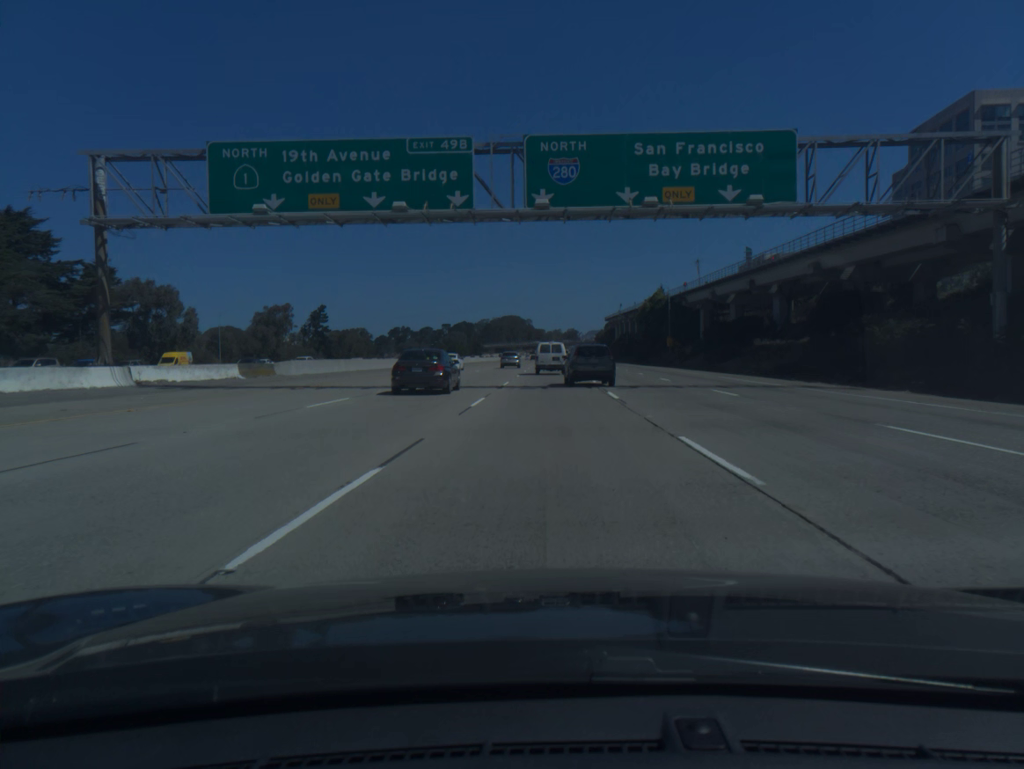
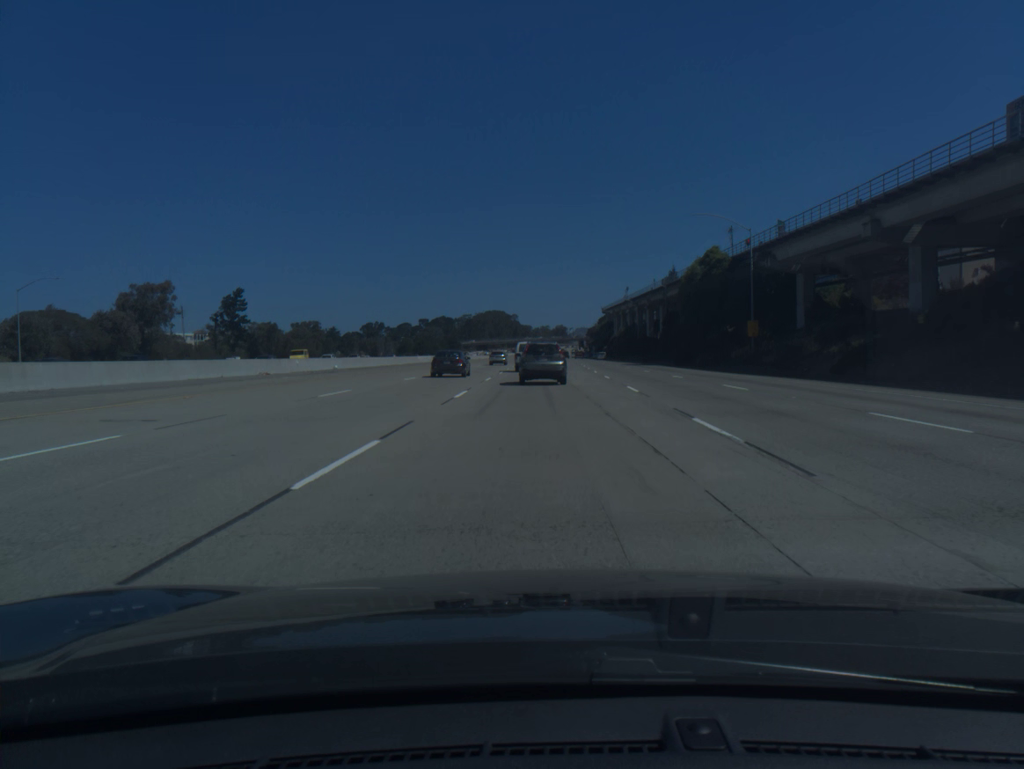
(+0.5, +54.5) m; +1°
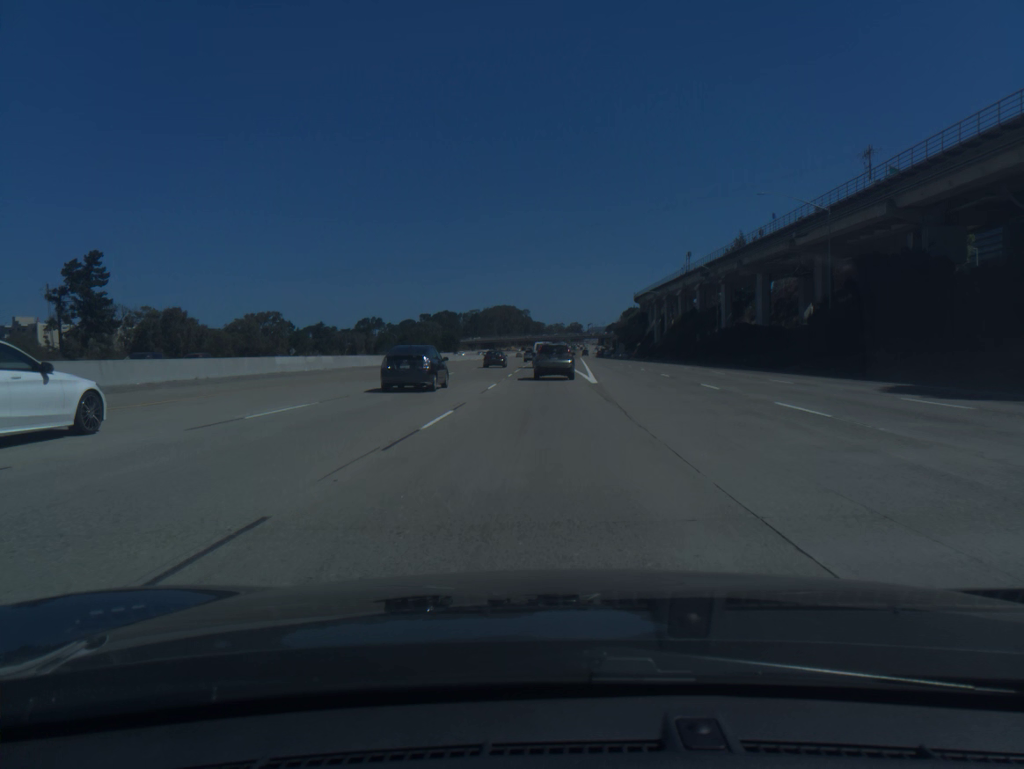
(-1.0, +65.8) m; -1°
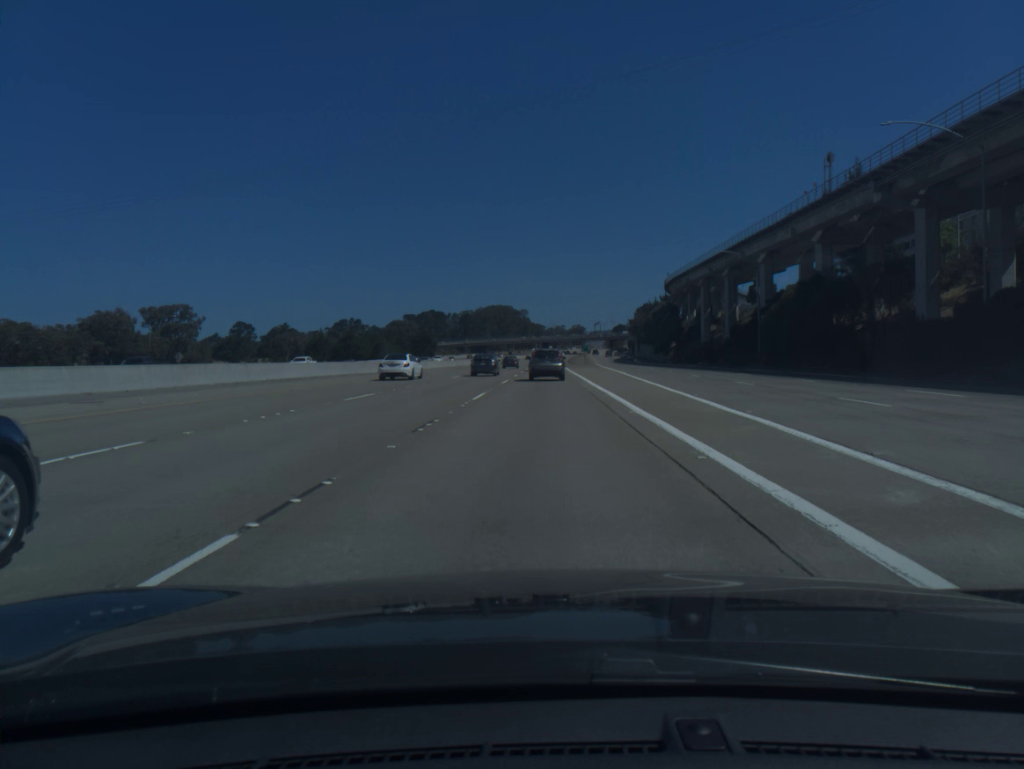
(+0.2, +65.5) m; 0°
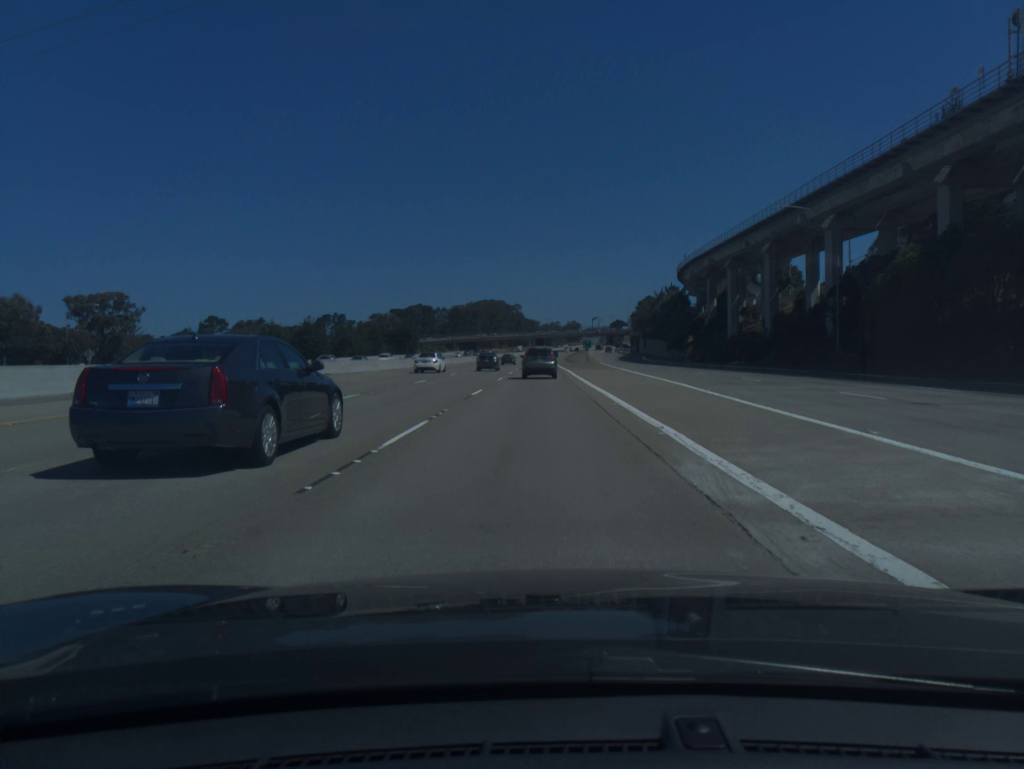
(+0.1, +26.4) m; 0°
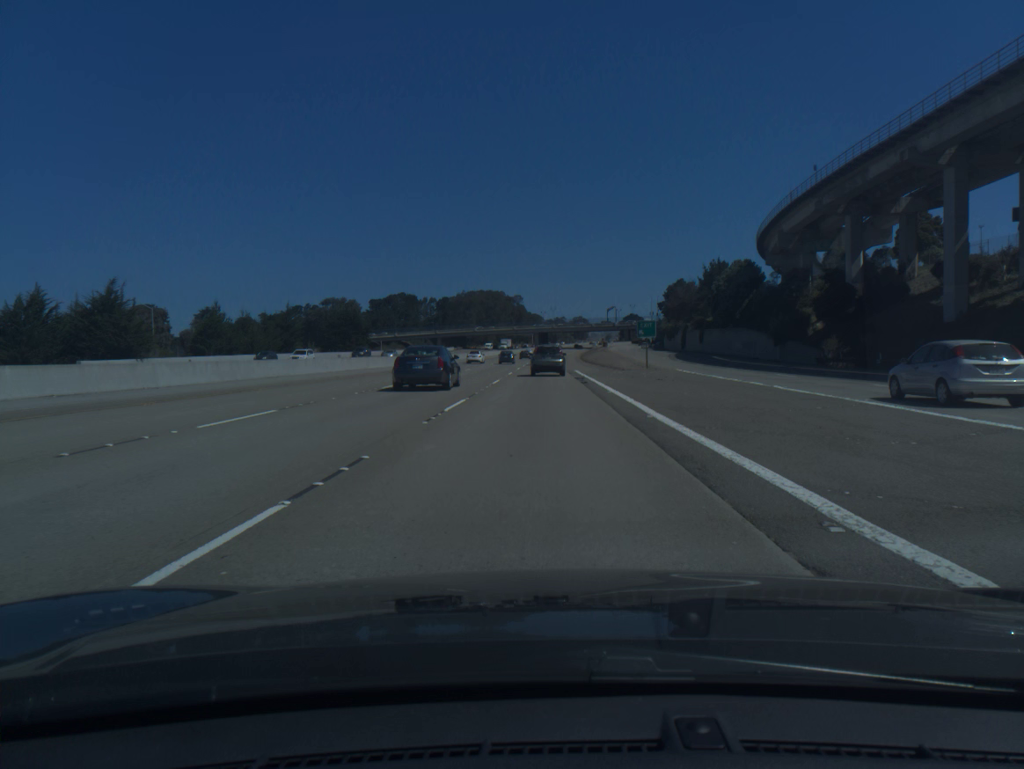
(-0.4, +66.2) m; 0°
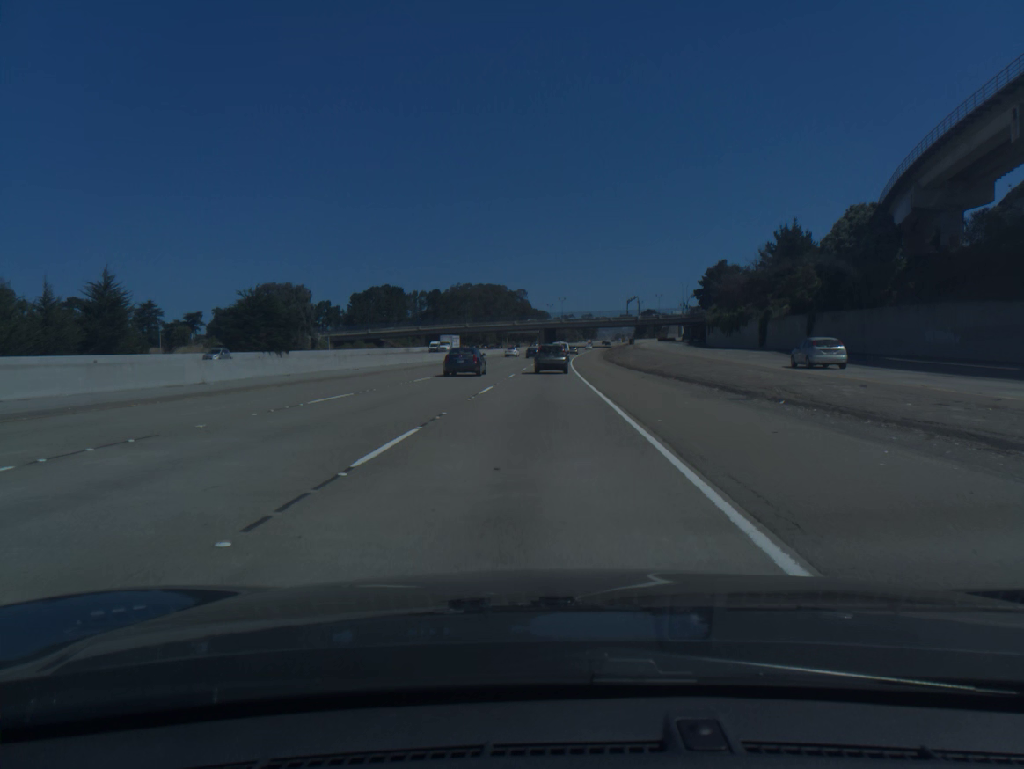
(0.0, +52.3) m; -1°
